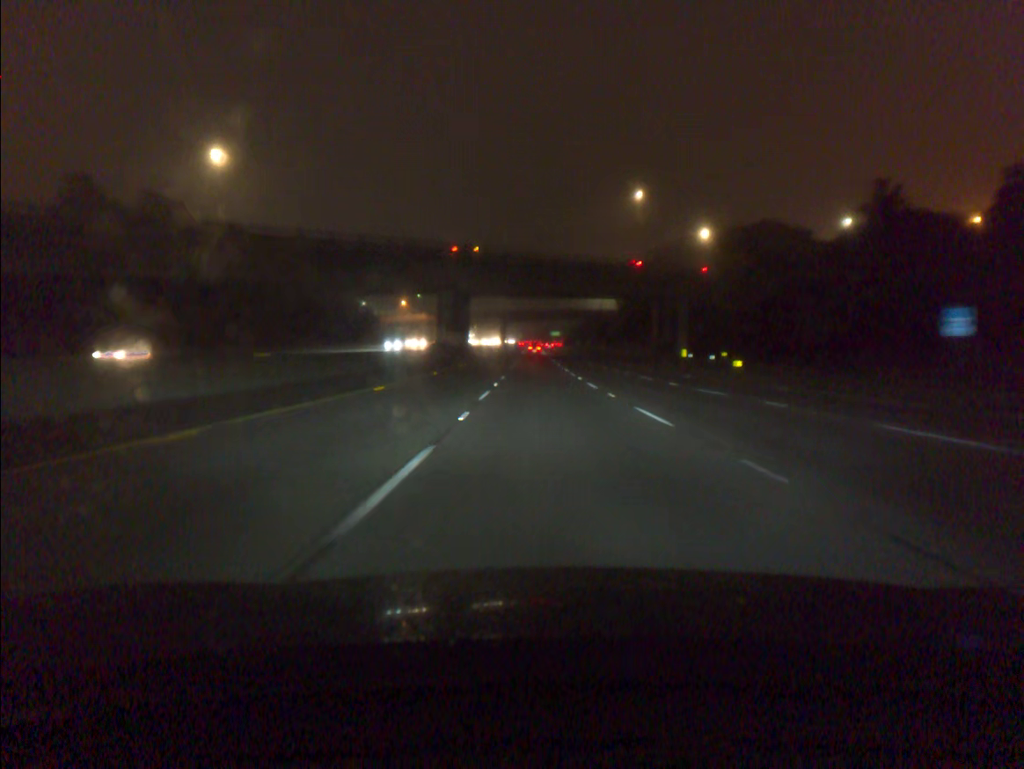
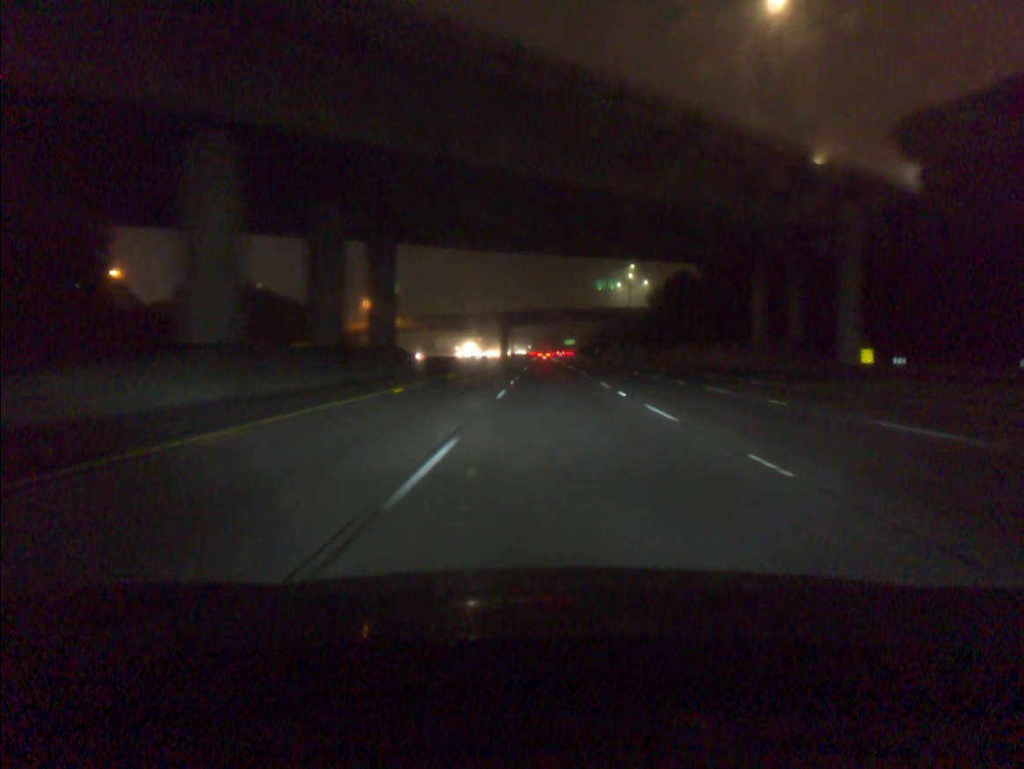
(-0.7, +57.3) m; -1°
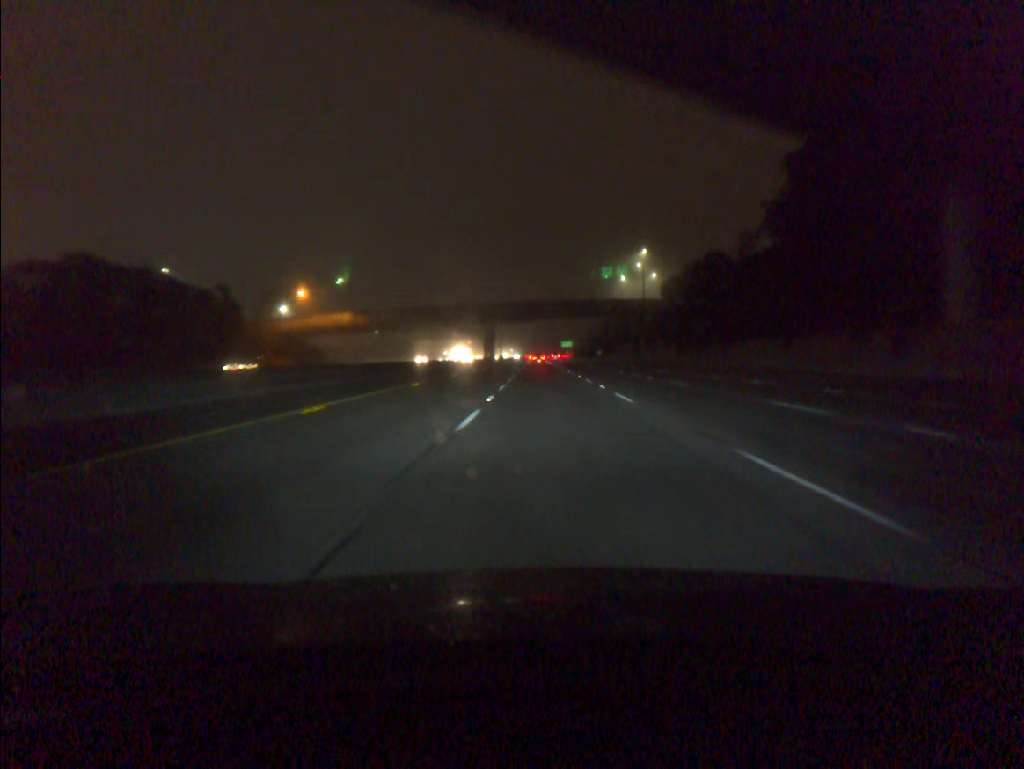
(+0.2, +38.0) m; 0°
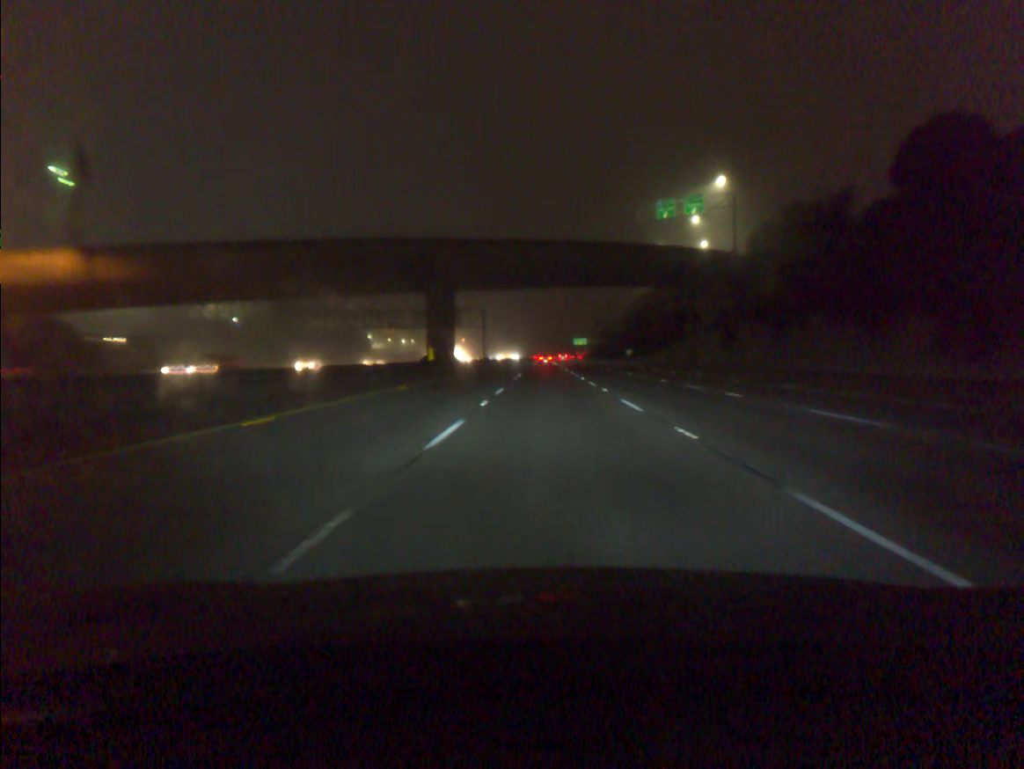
(-0.2, +75.8) m; -1°
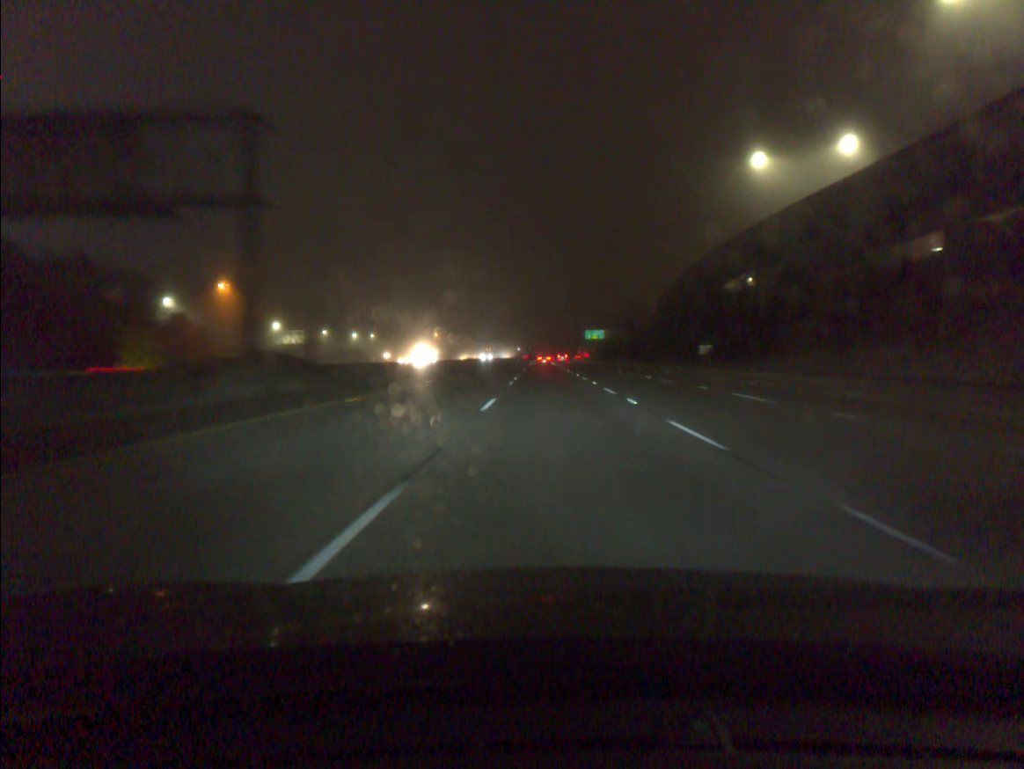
(0.0, +95.2) m; 0°
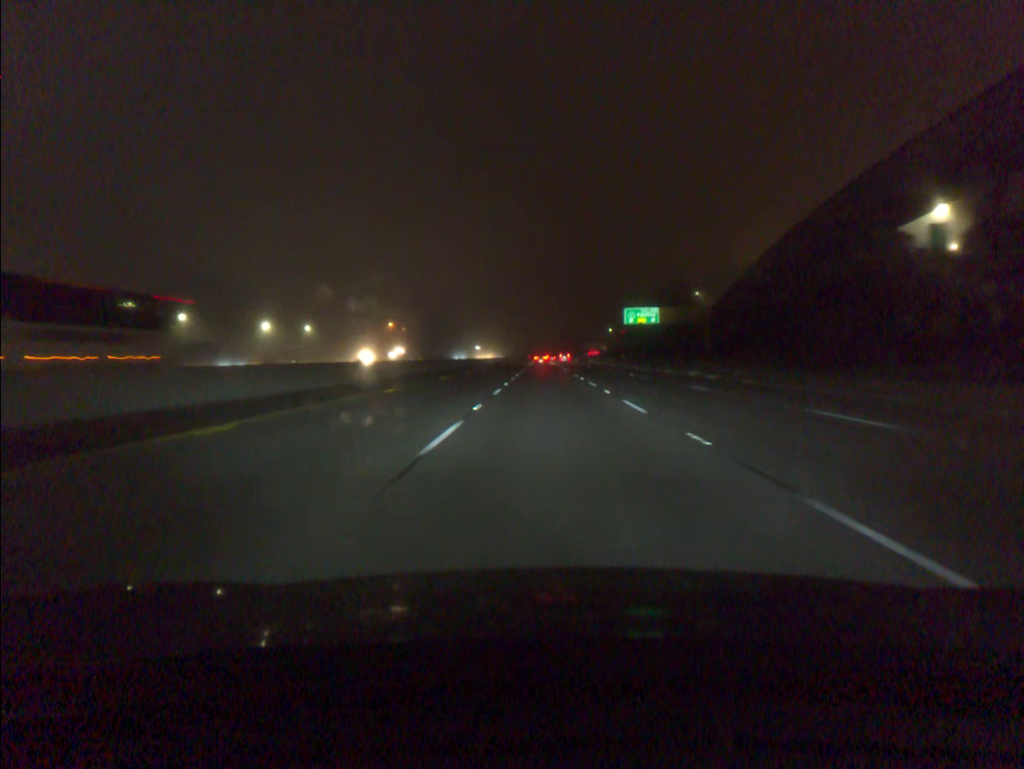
(+0.1, +95.5) m; 0°
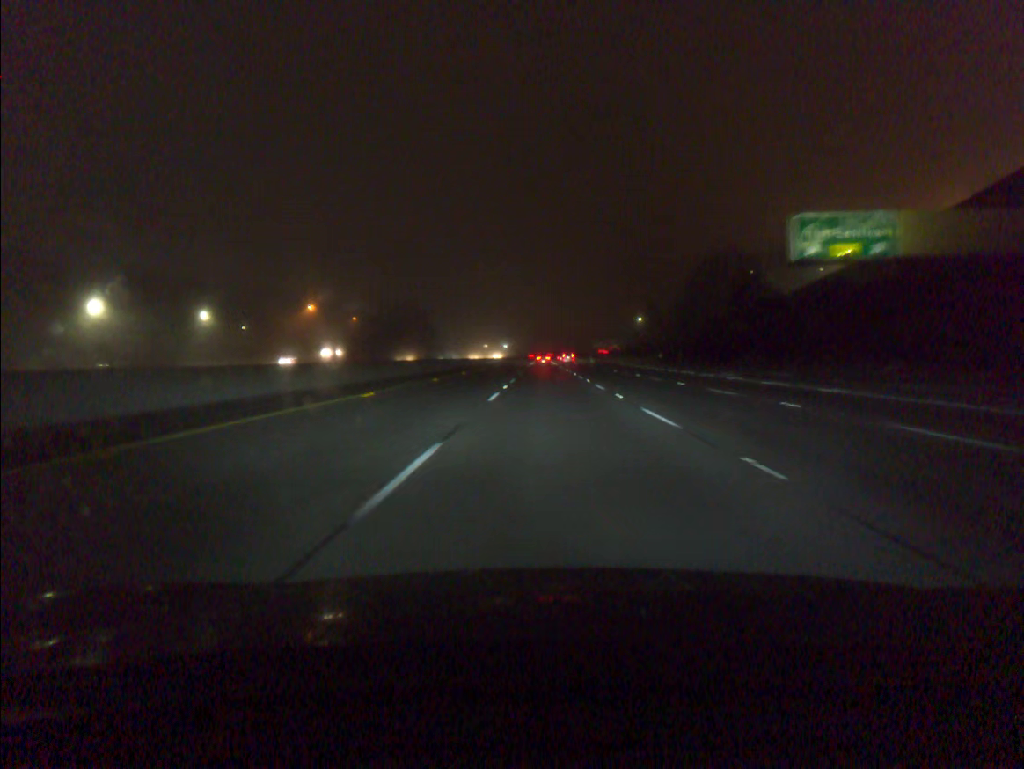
(-0.1, +76.4) m; 0°
